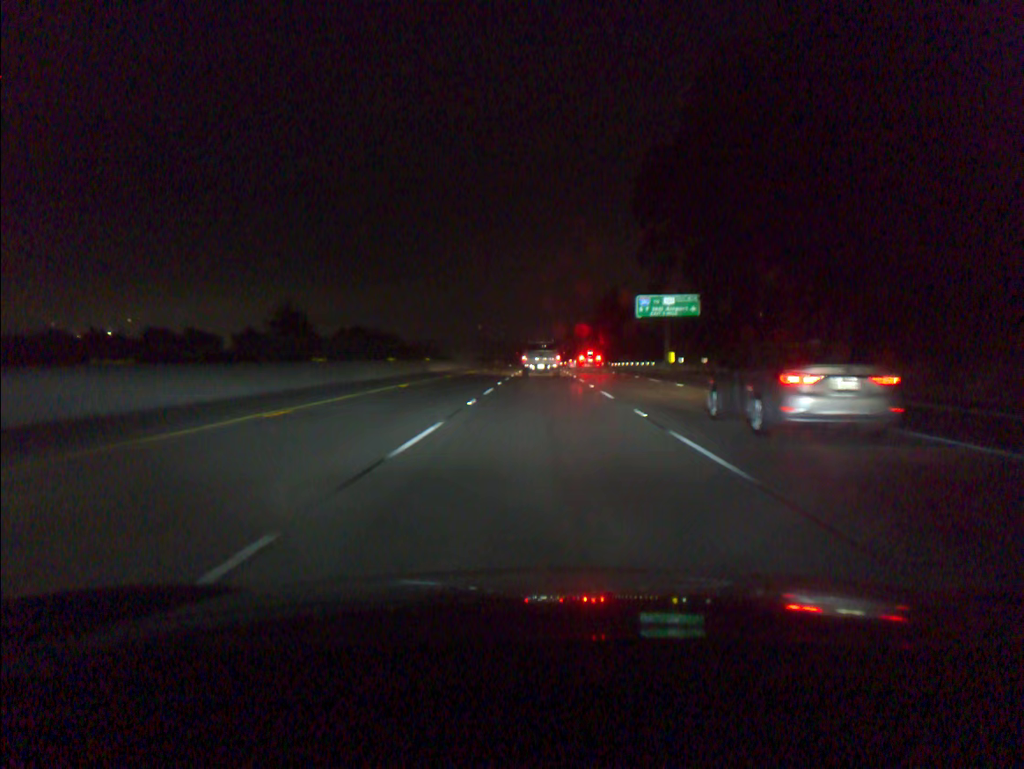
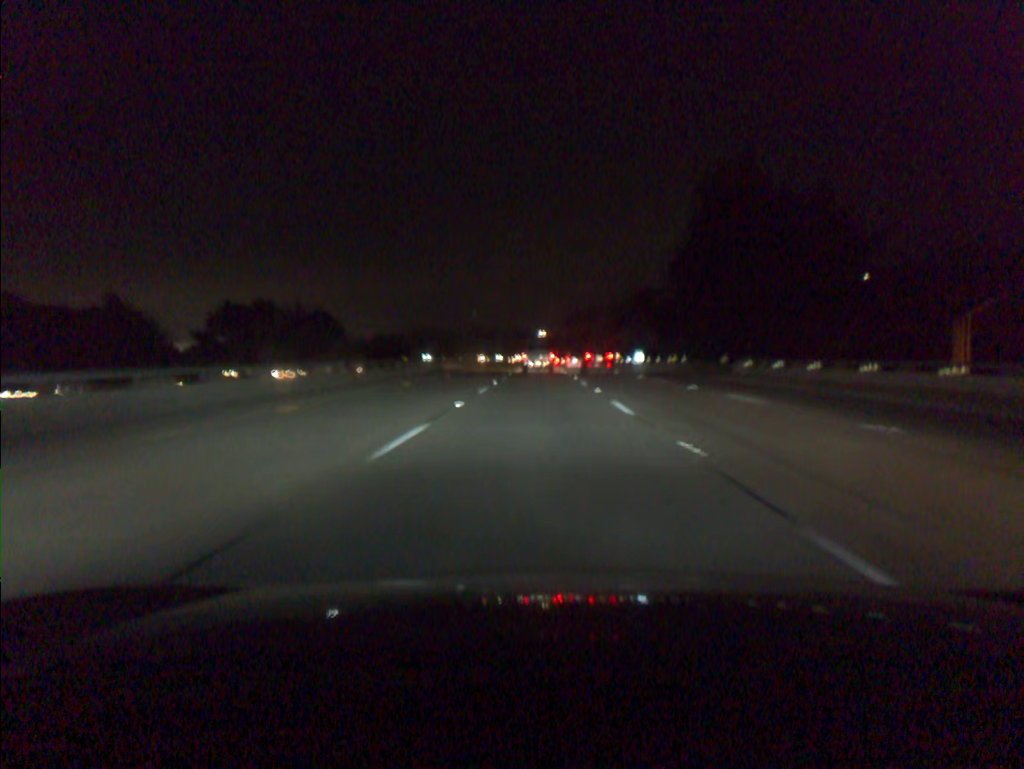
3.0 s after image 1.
(+0.3, +91.8) m; 0°
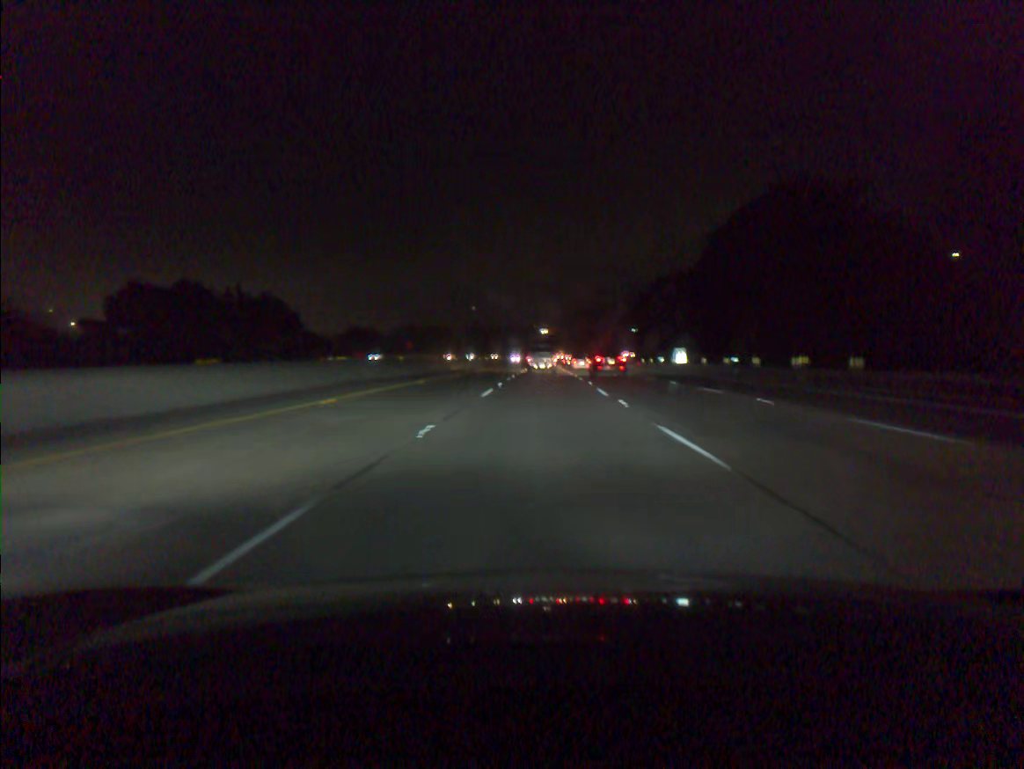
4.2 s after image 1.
(-0.1, +36.8) m; 0°
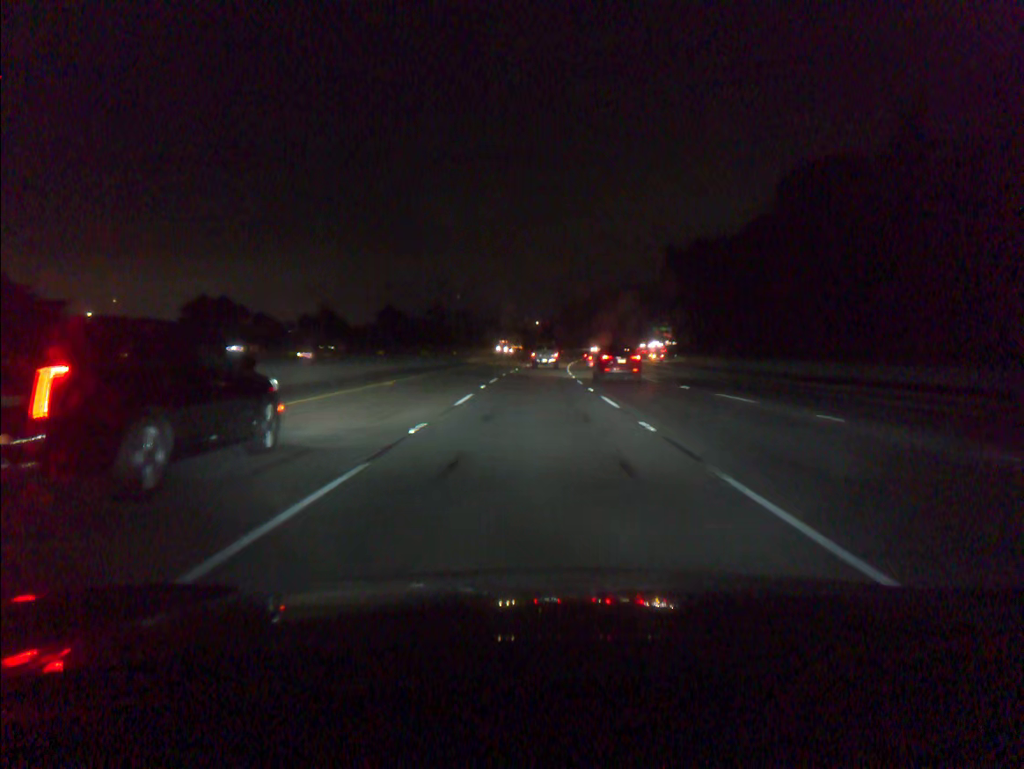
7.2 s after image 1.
(+0.6, +92.5) m; +1°
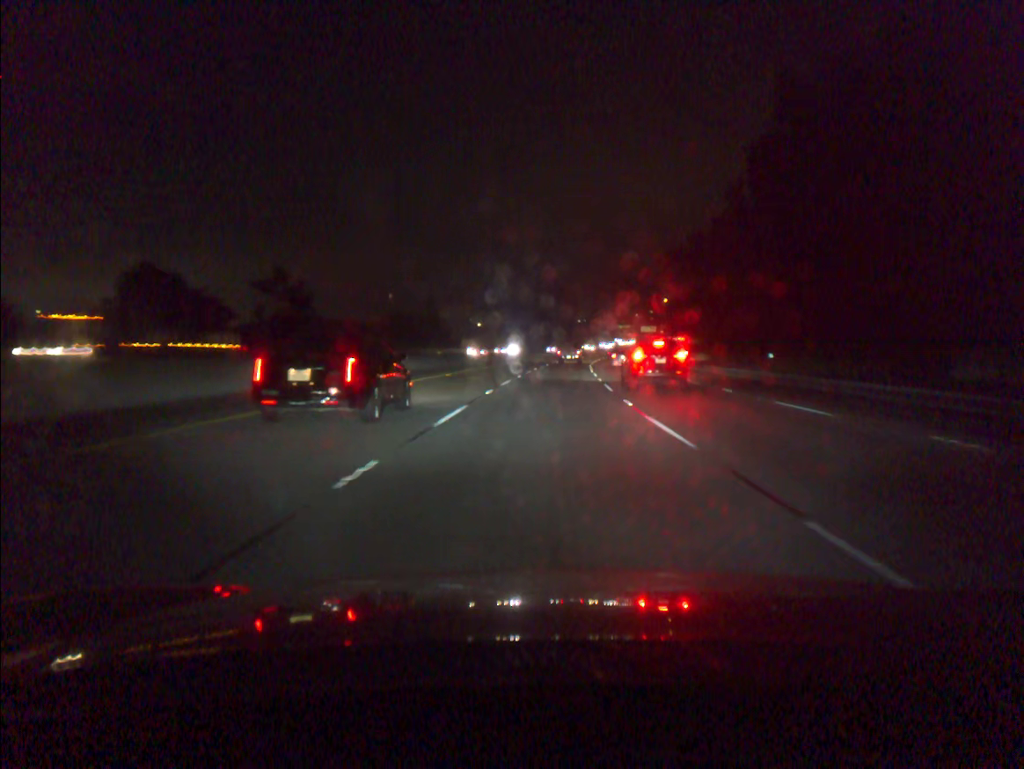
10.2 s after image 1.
(+1.9, +92.5) m; +4°
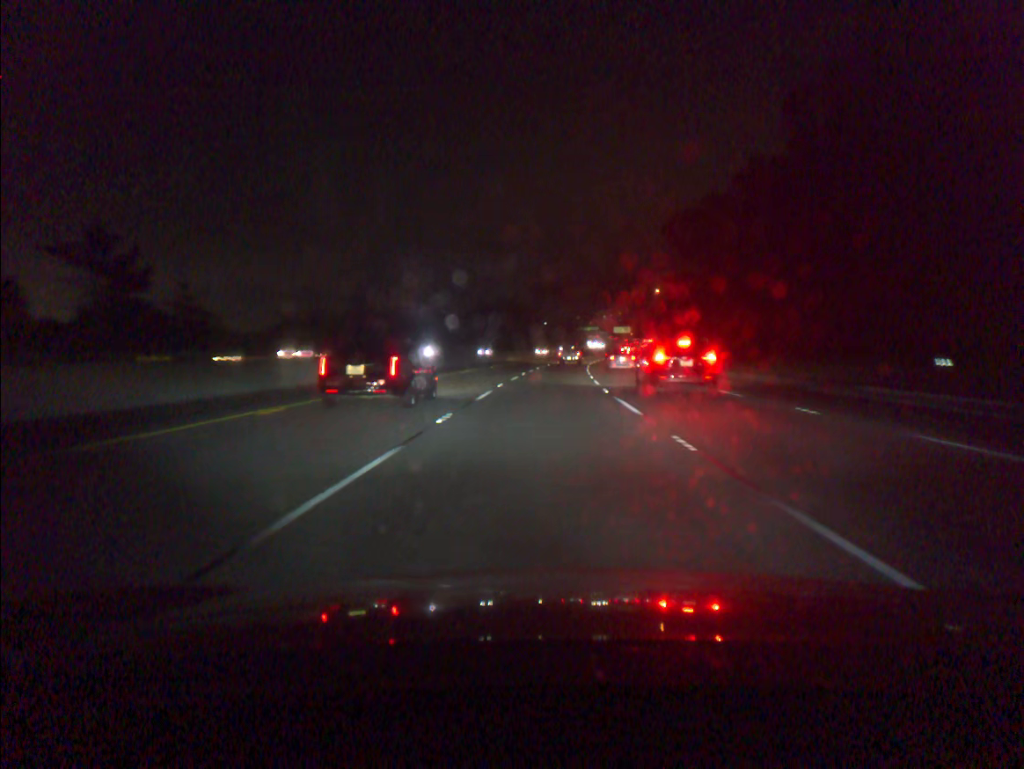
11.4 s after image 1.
(+0.8, +37.0) m; +2°
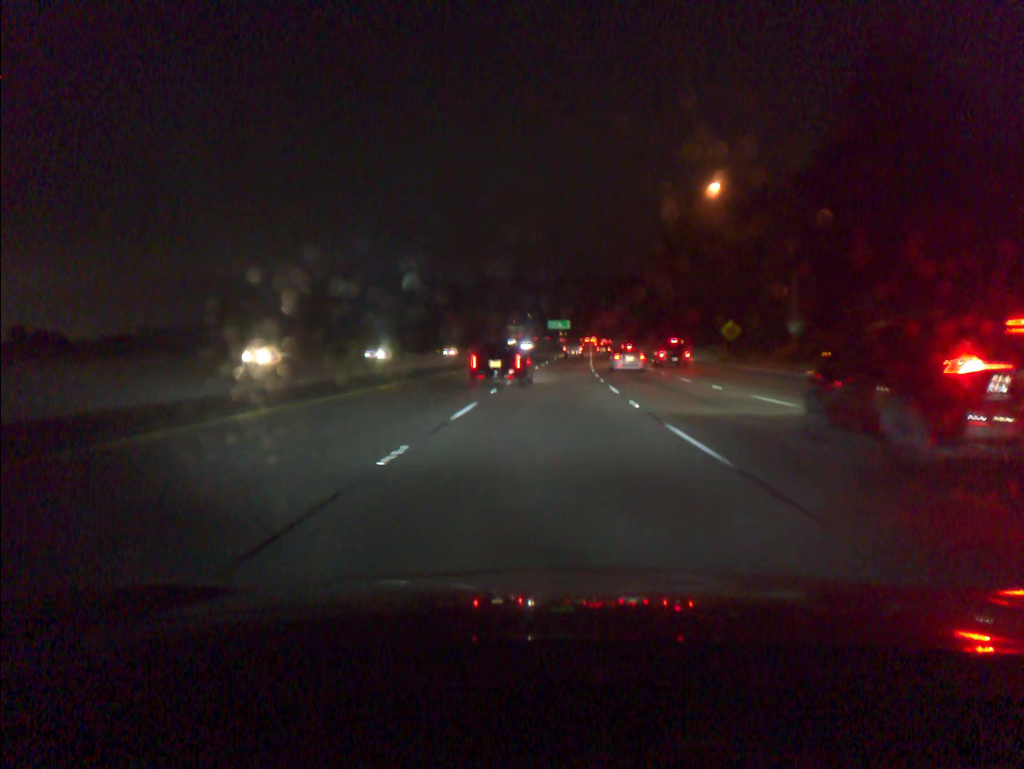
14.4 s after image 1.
(+4.3, +92.4) m; +6°
